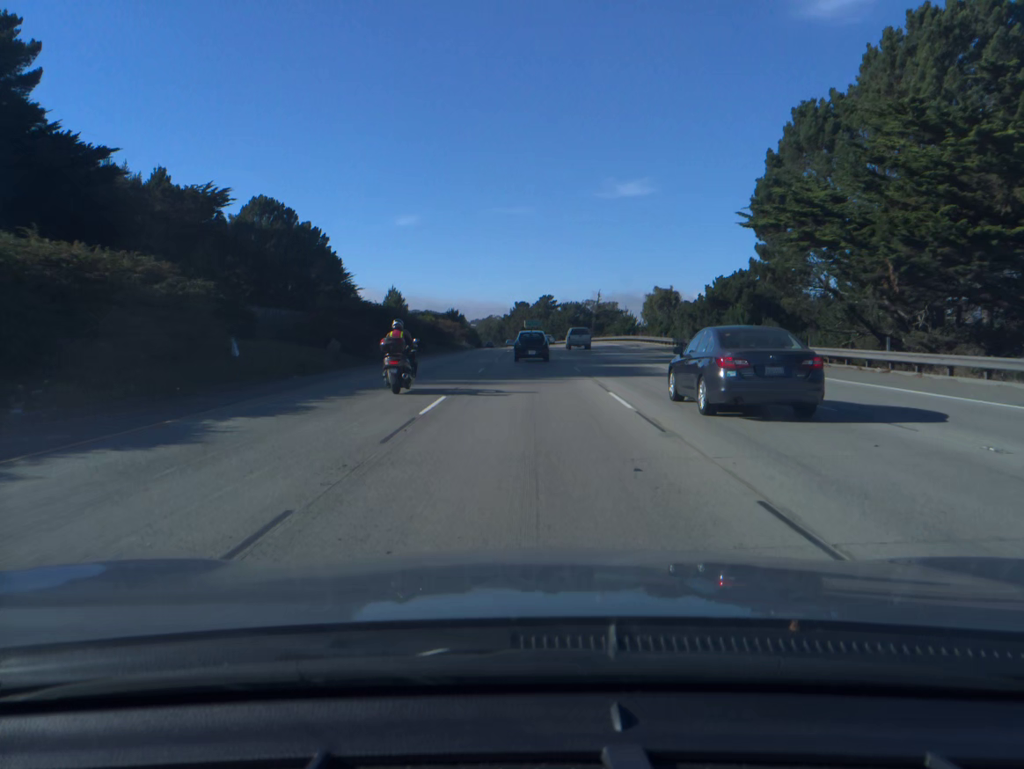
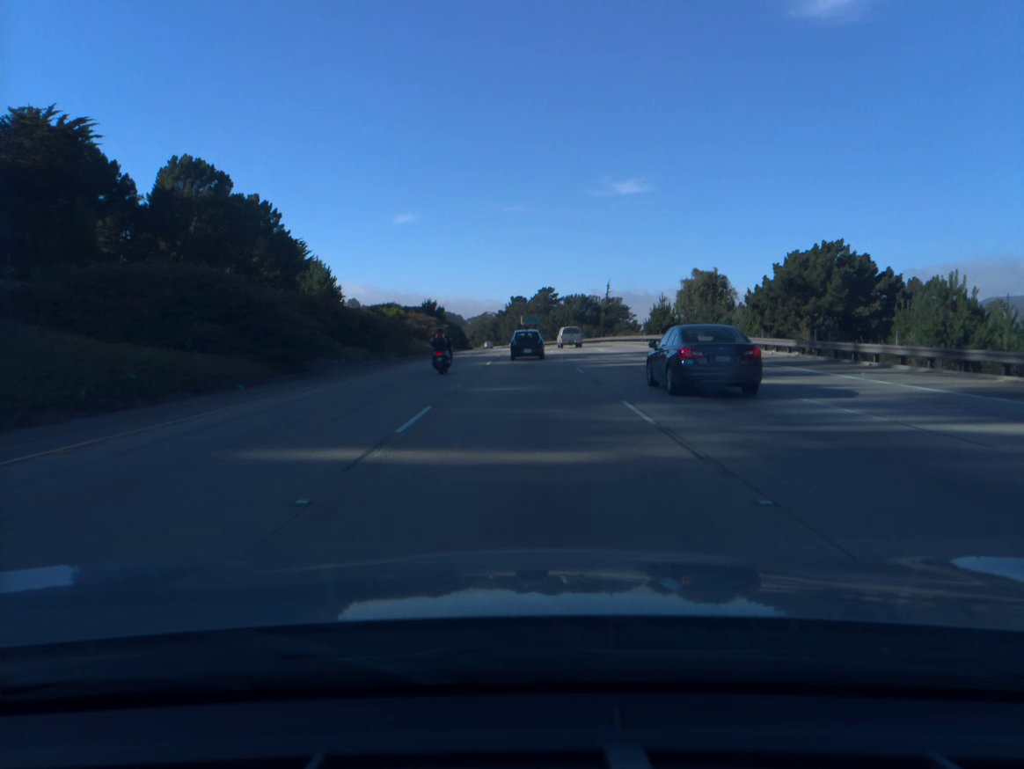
(+0.1, +31.6) m; 0°
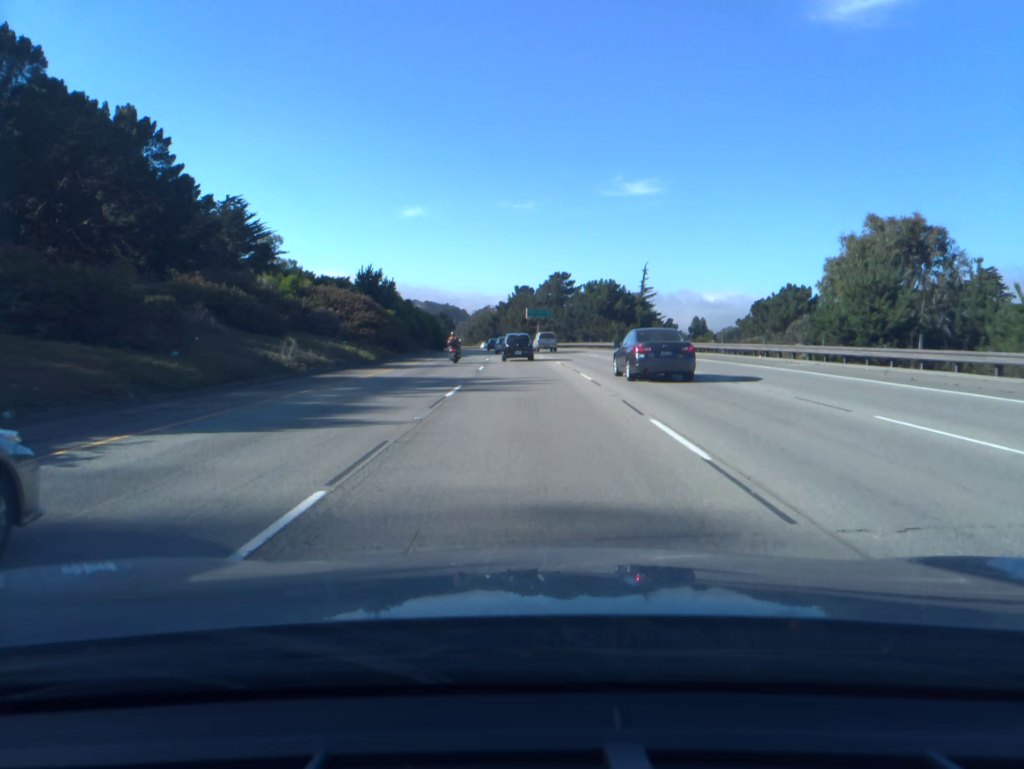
(-0.1, +47.1) m; 0°
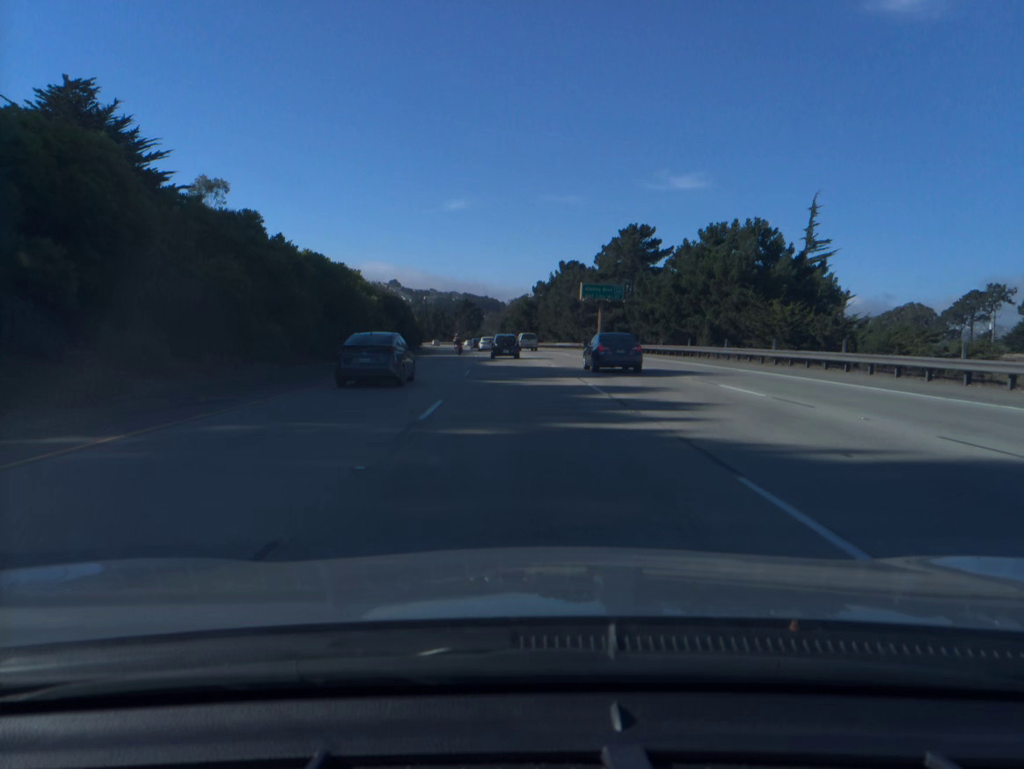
(-1.4, +63.3) m; -3°
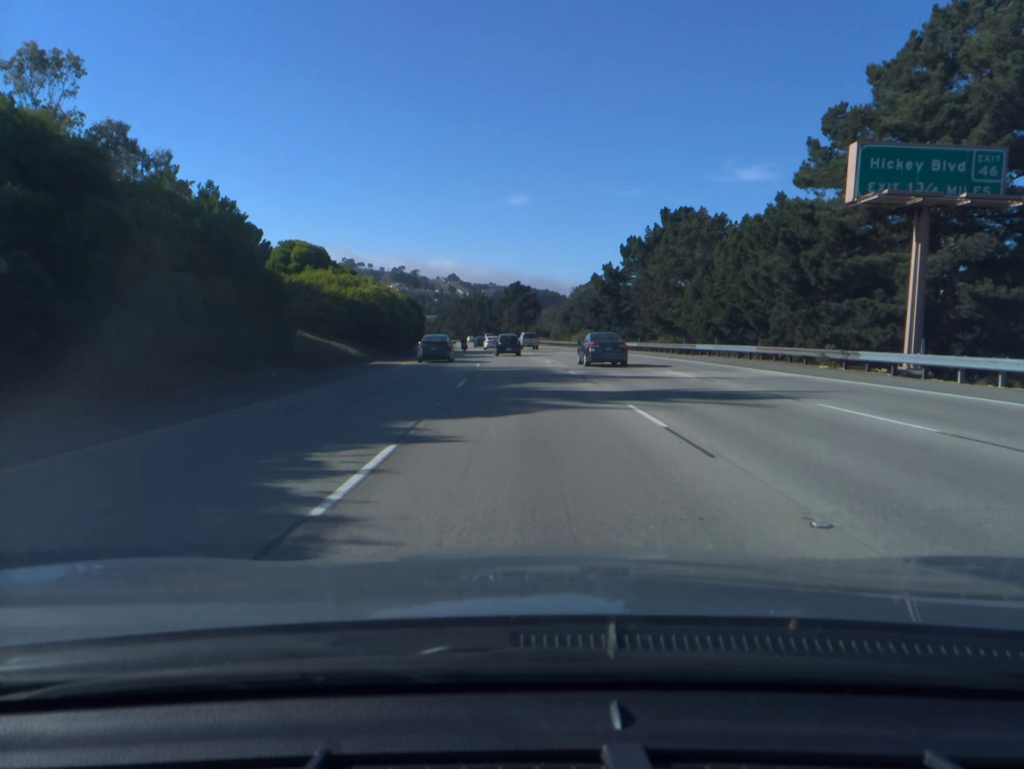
(-2.6, +65.0) m; -4°
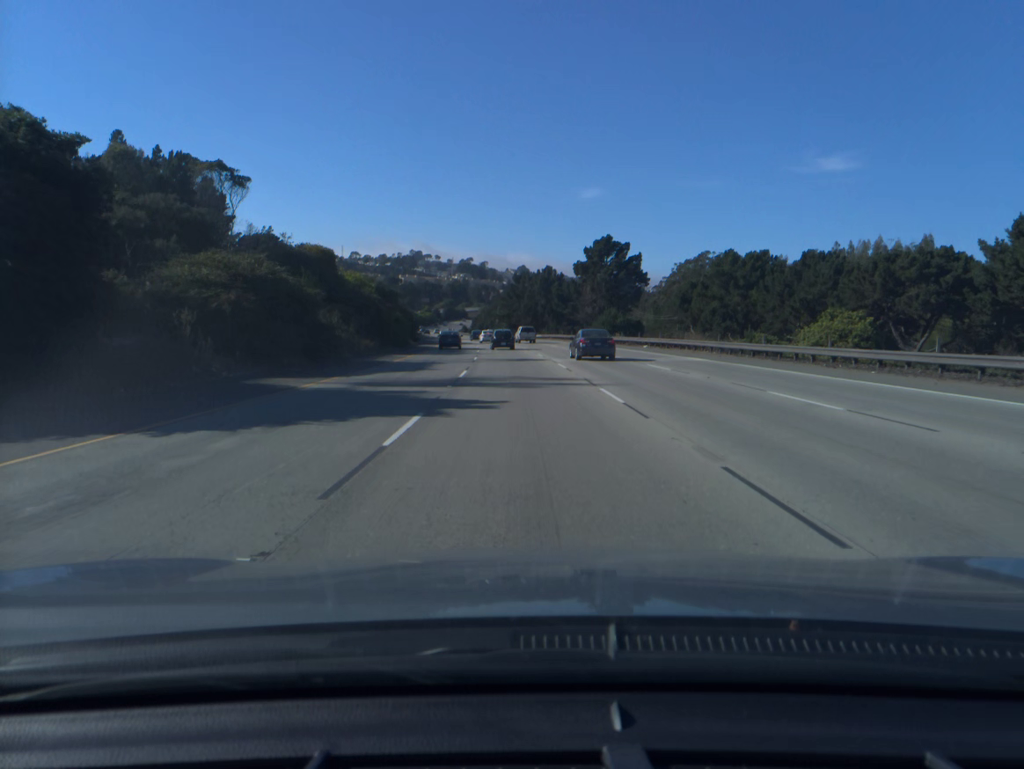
(-3.6, +83.7) m; -5°
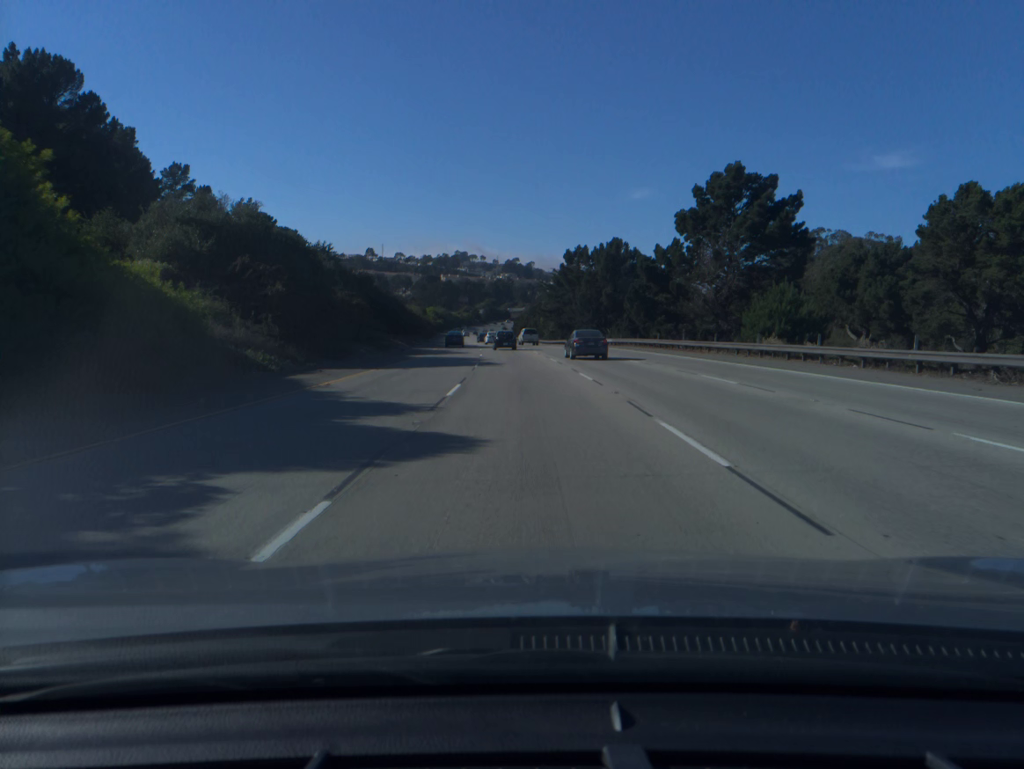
(-1.5, +50.8) m; -3°
